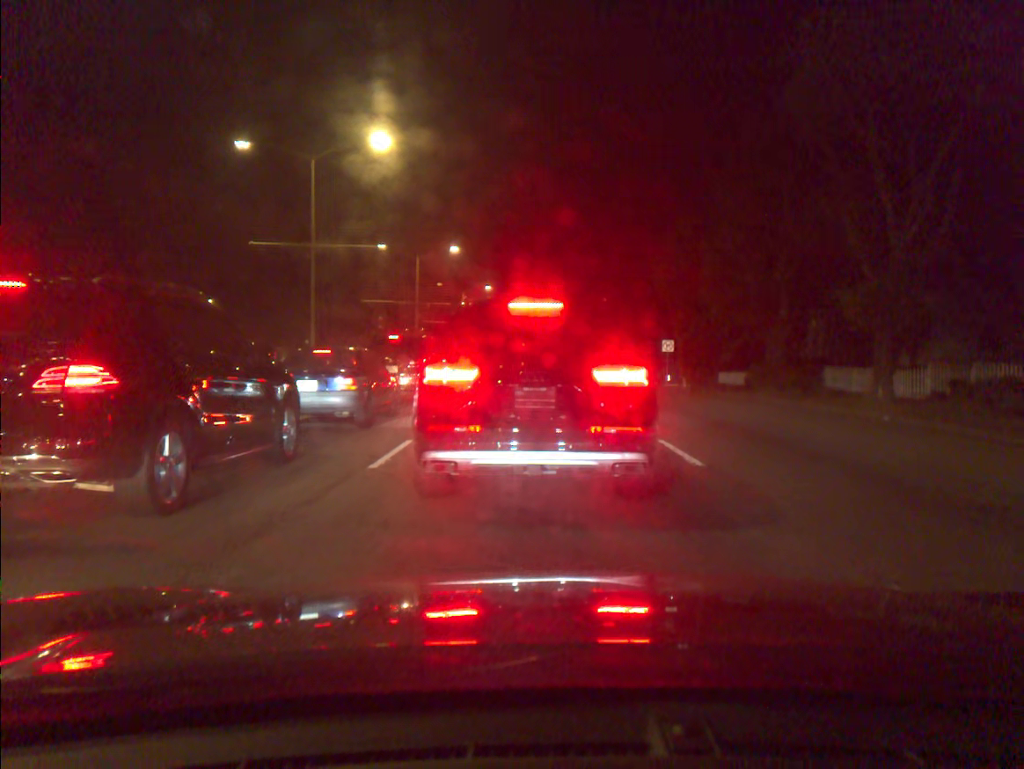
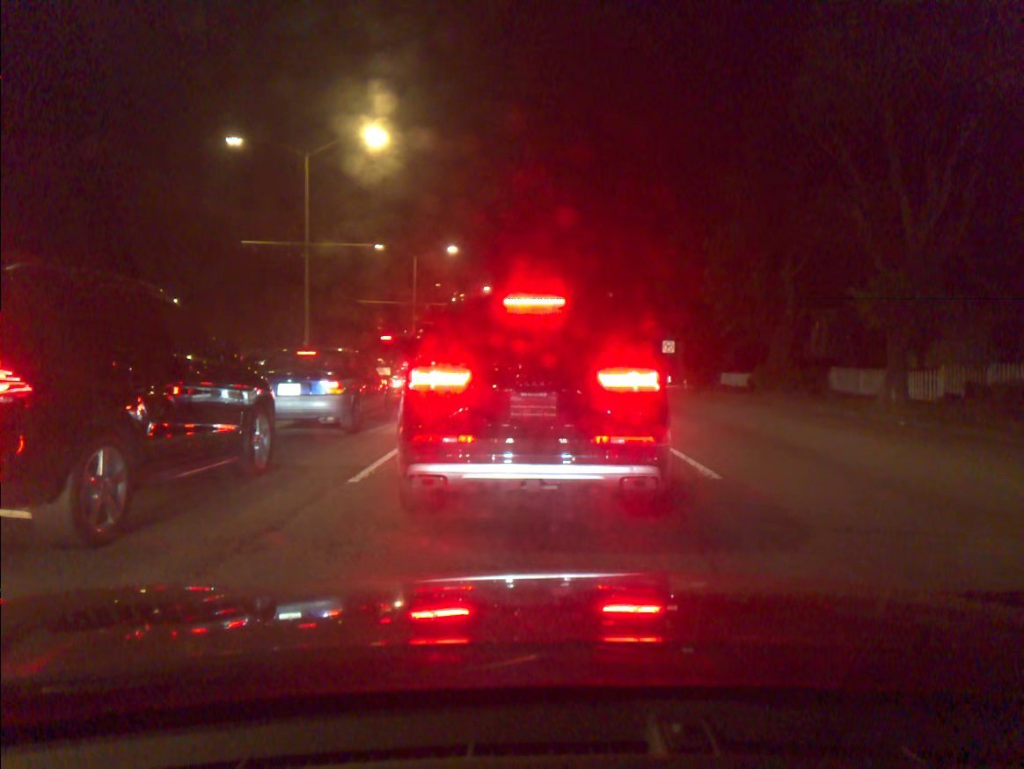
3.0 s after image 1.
(0.0, +0.9) m; 0°
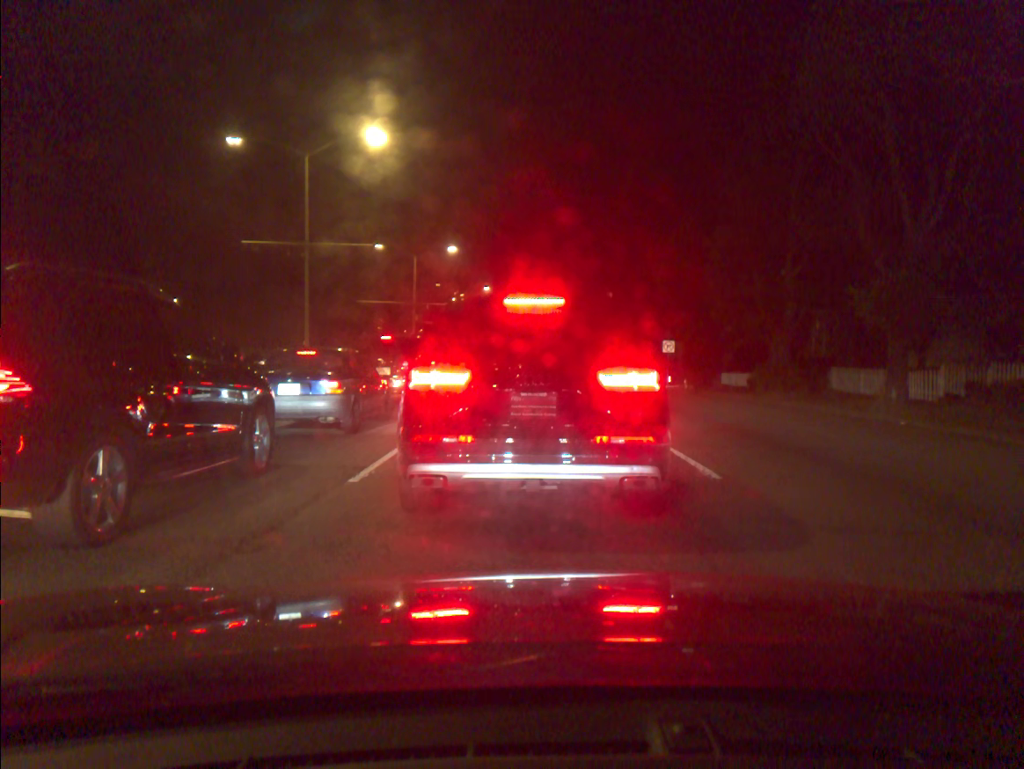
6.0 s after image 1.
(0.0, 0.0) m; 0°
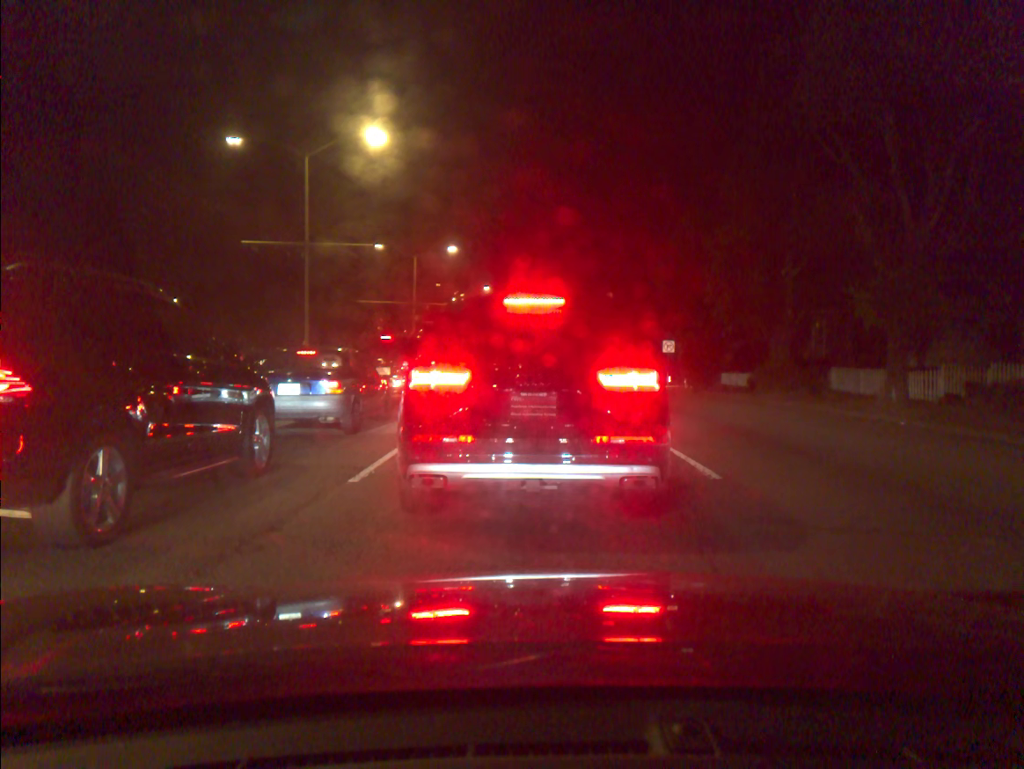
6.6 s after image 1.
(0.0, 0.0) m; 0°
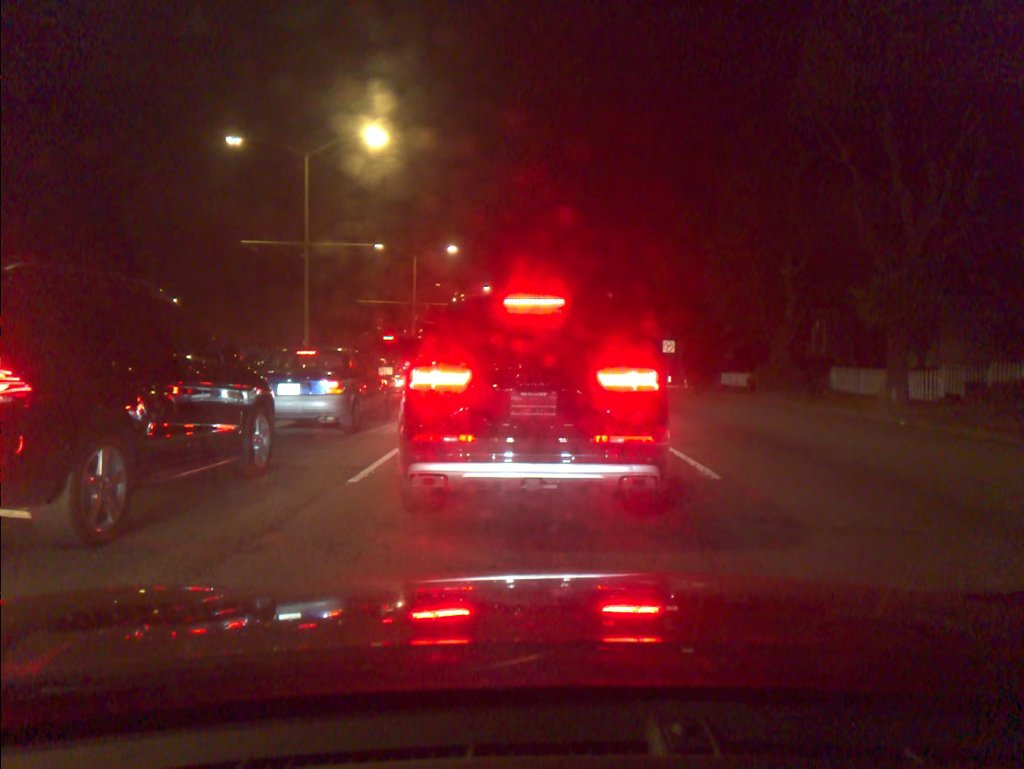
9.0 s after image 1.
(-0.1, 0.0) m; 0°
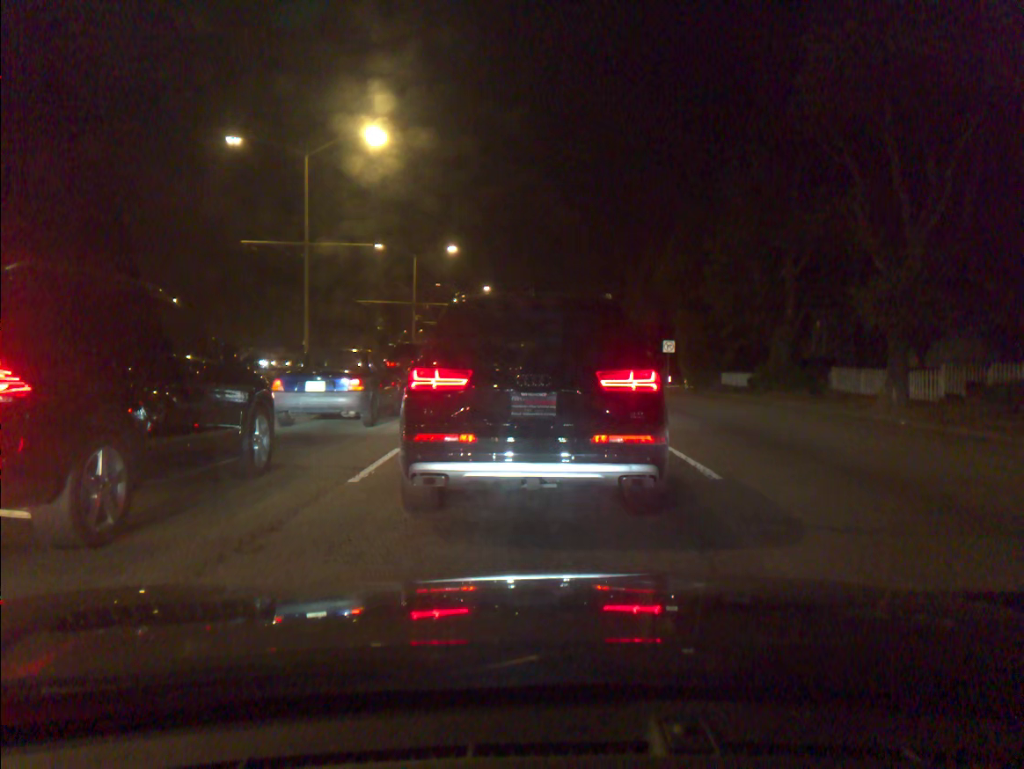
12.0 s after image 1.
(0.0, 0.0) m; 0°
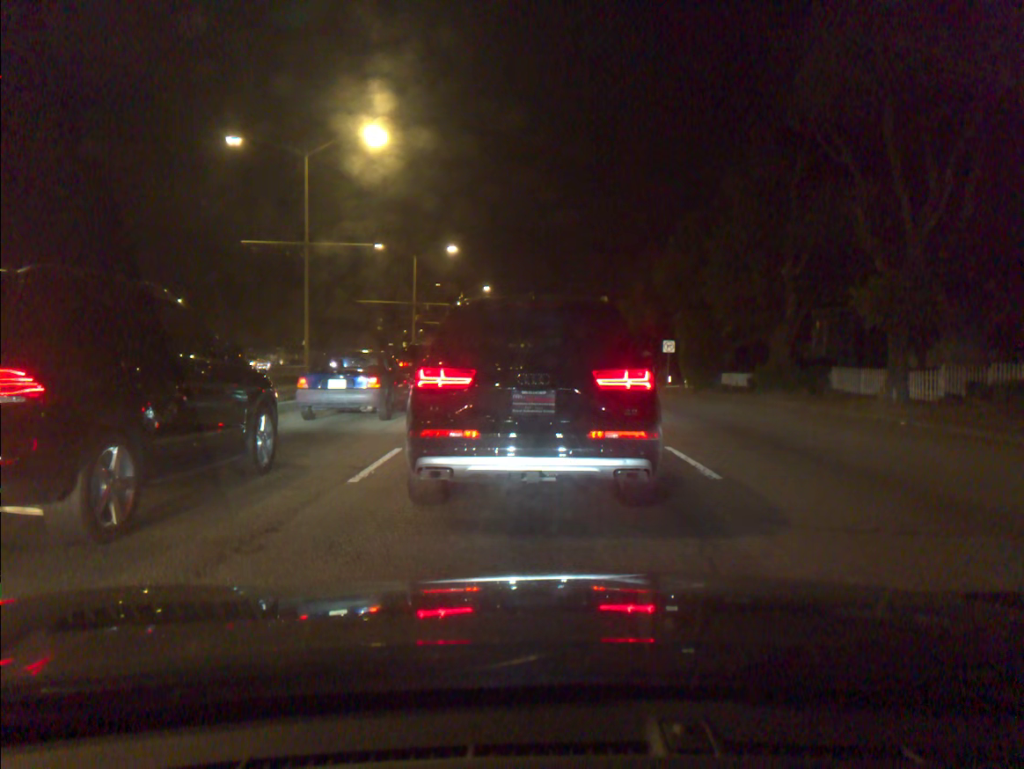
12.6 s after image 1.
(0.0, 0.0) m; 0°
